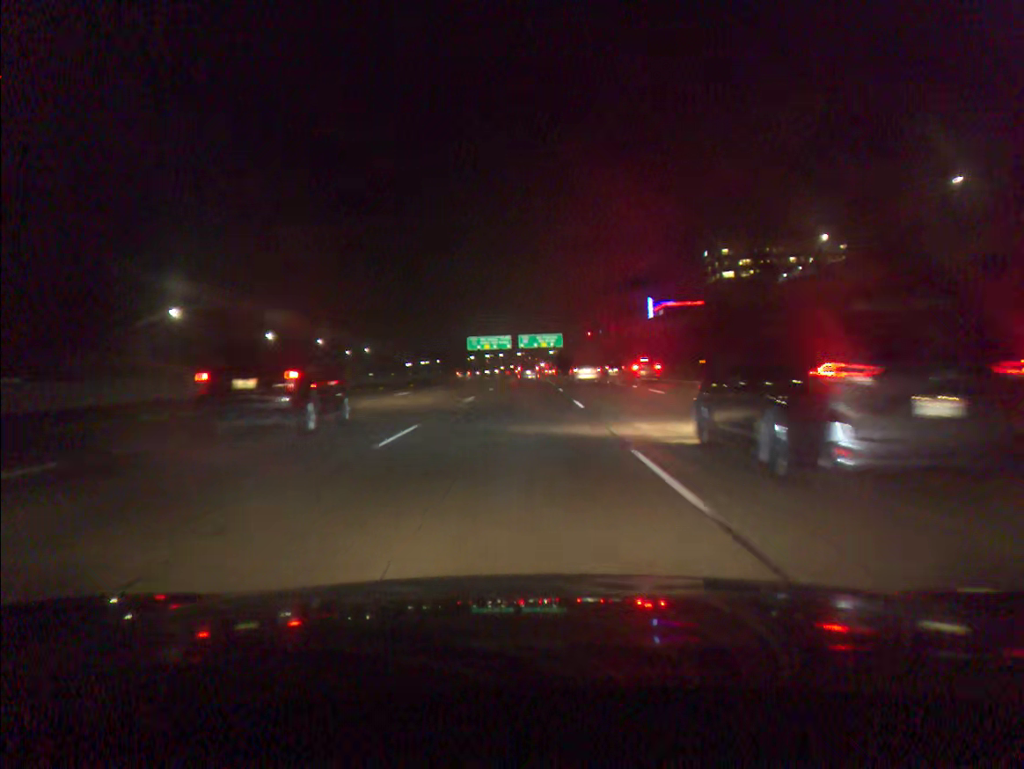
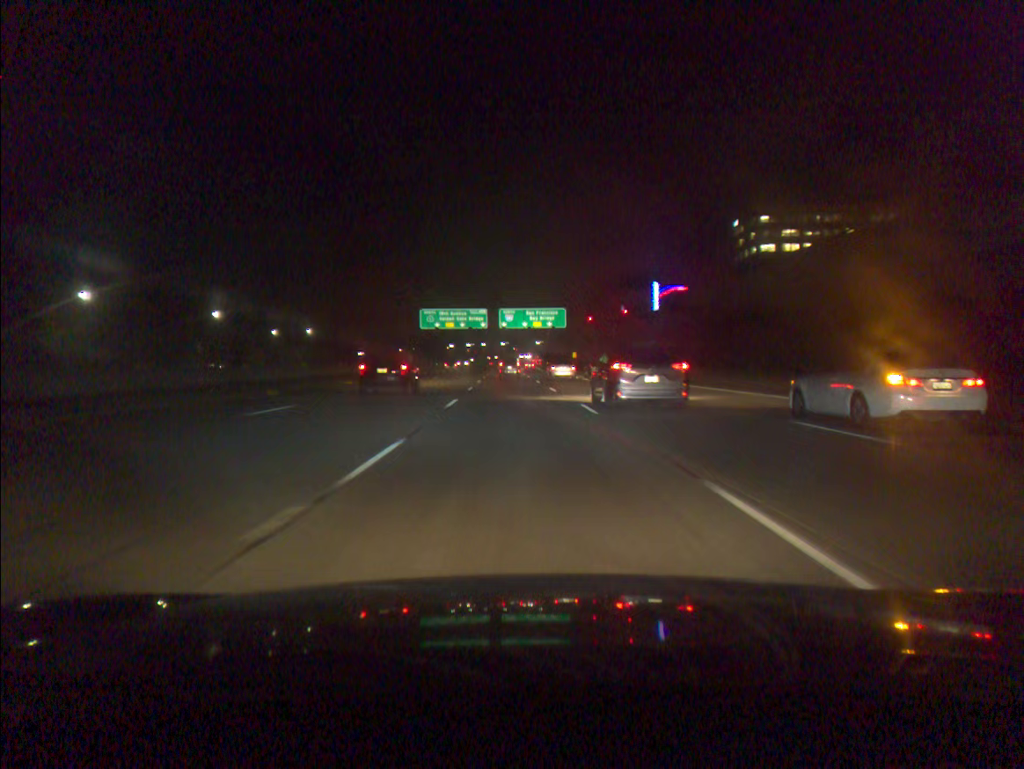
(+0.7, +61.0) m; +1°
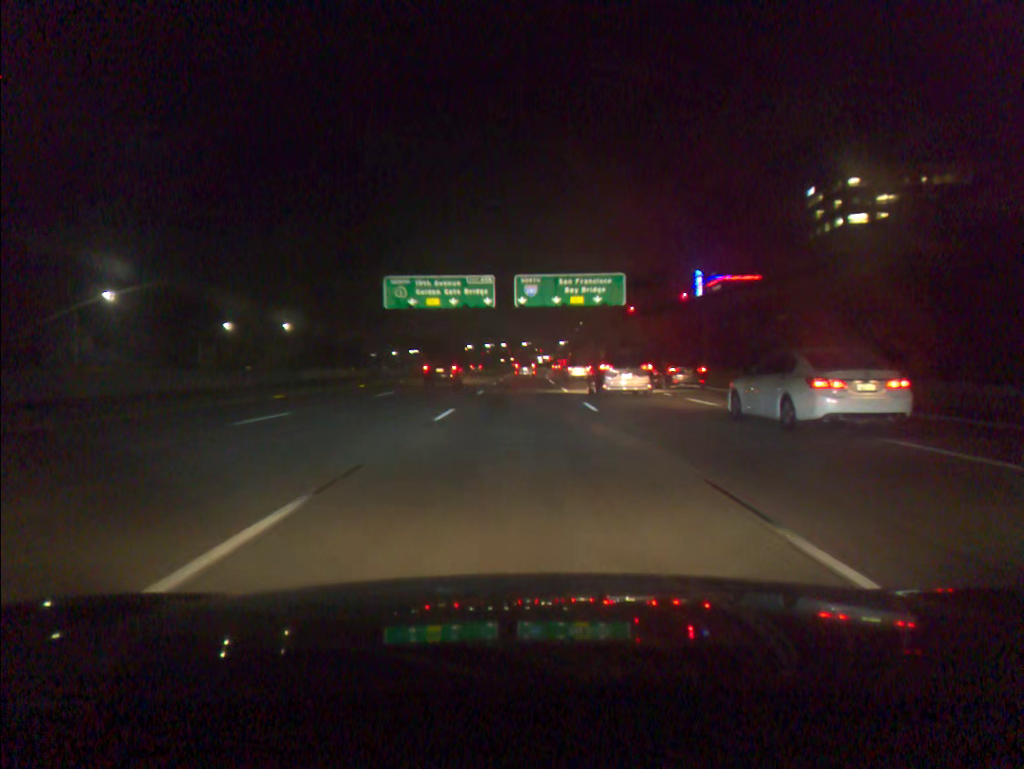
(-0.5, +45.9) m; -2°
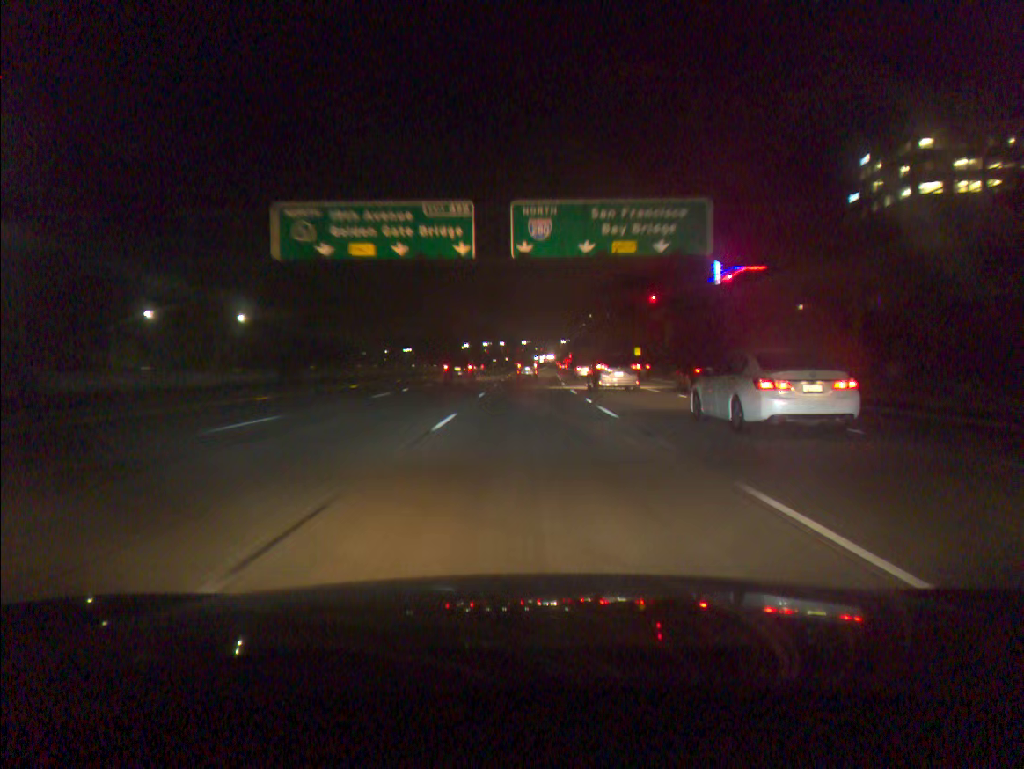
(0.0, +31.3) m; 0°
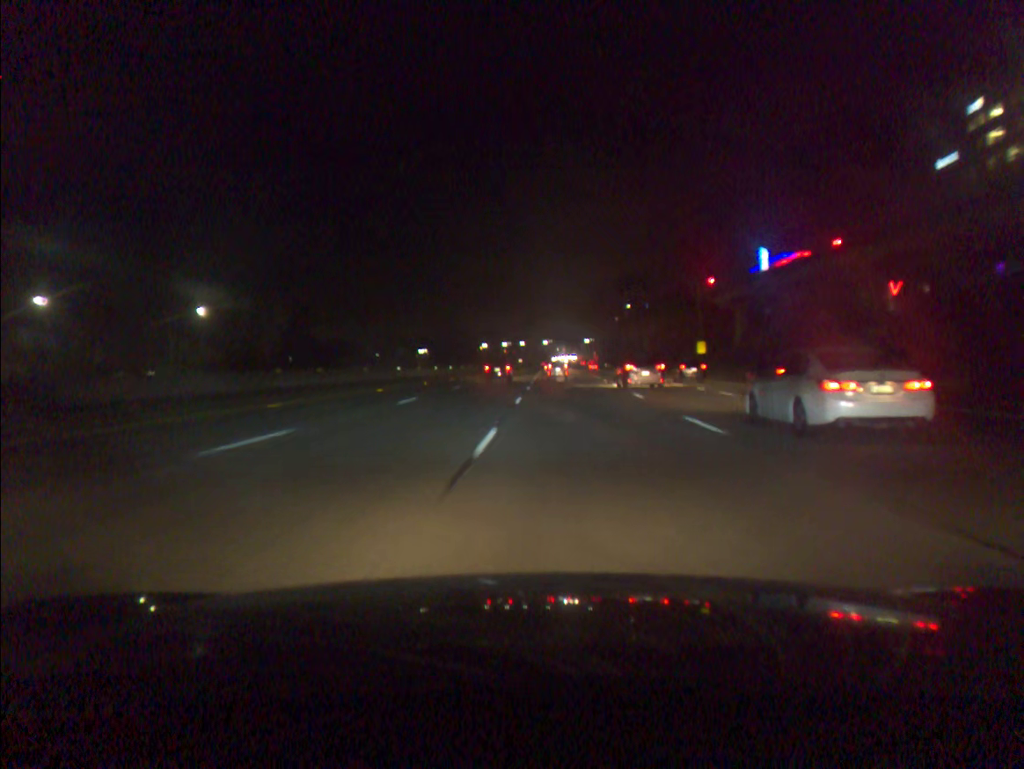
(-0.5, +32.3) m; -2°
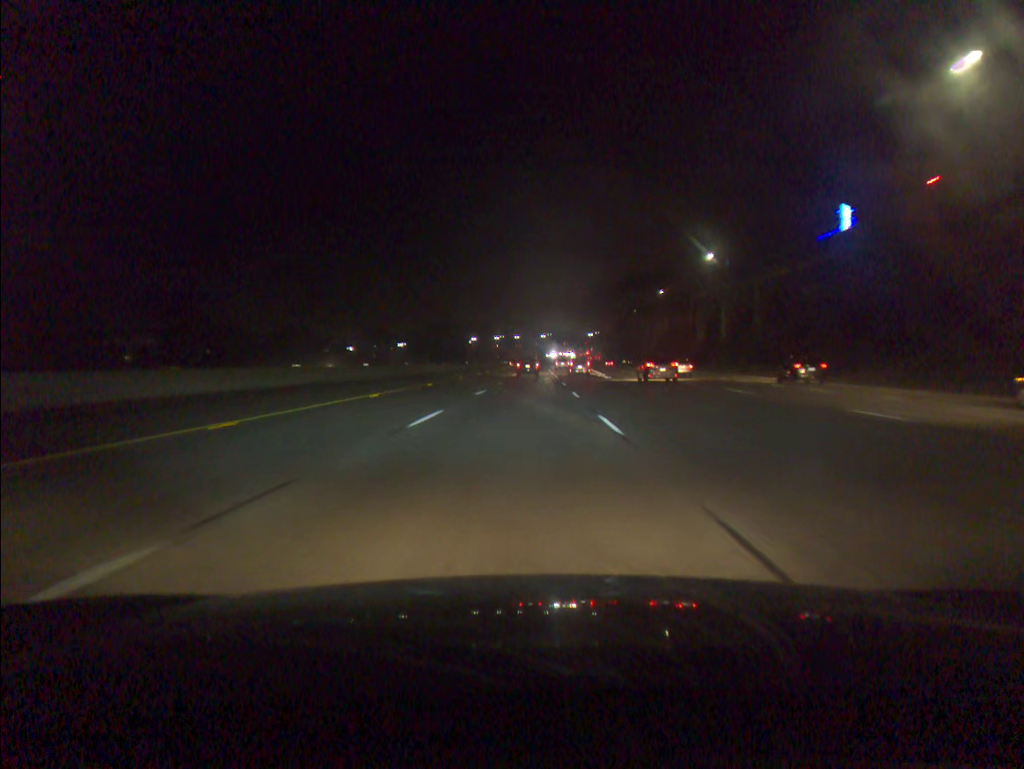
(0.0, +68.4) m; +1°
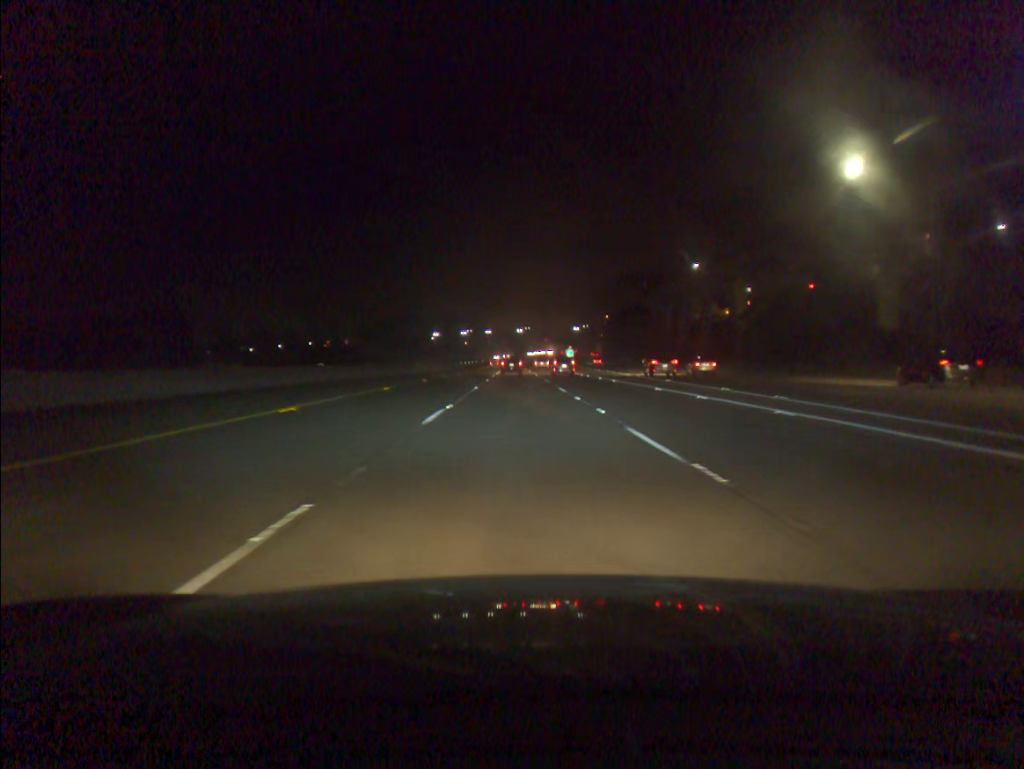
(+1.6, +87.0) m; +2°
